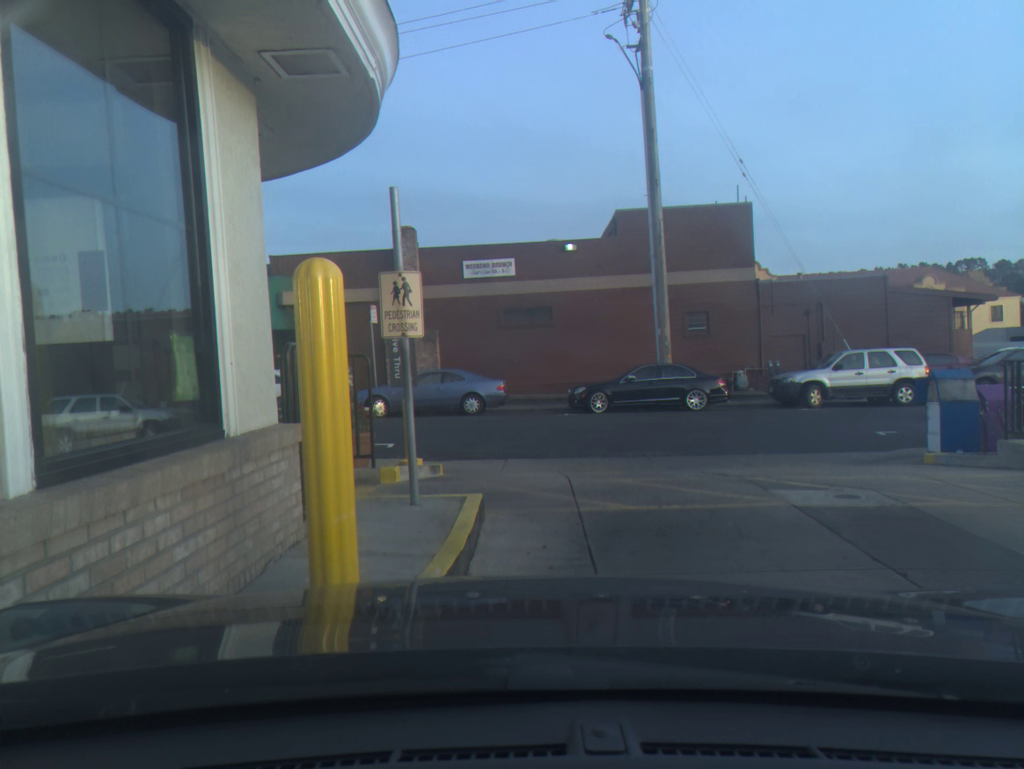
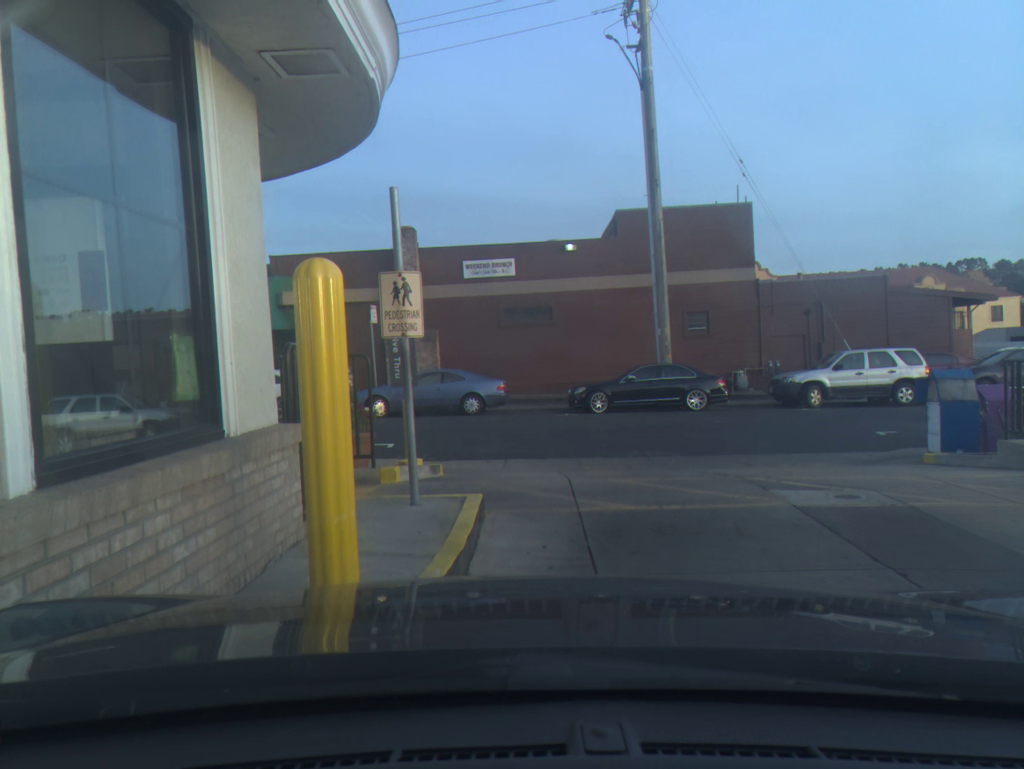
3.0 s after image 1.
(+0.1, -0.1) m; +1°
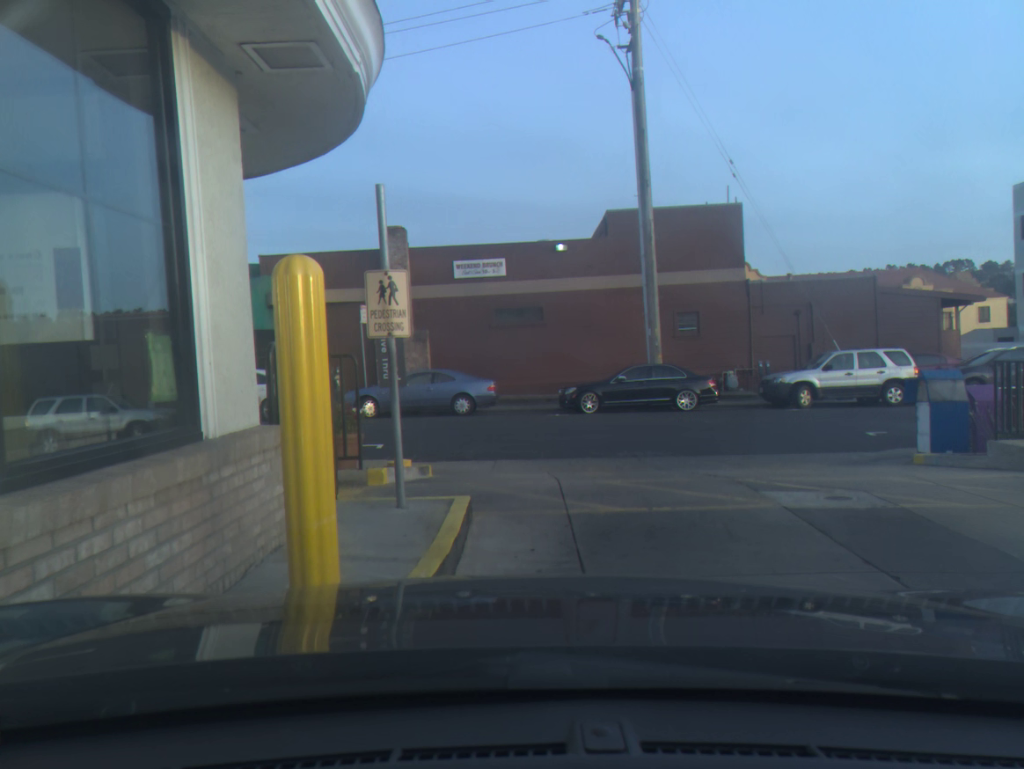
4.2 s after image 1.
(0.0, 0.0) m; +1°
